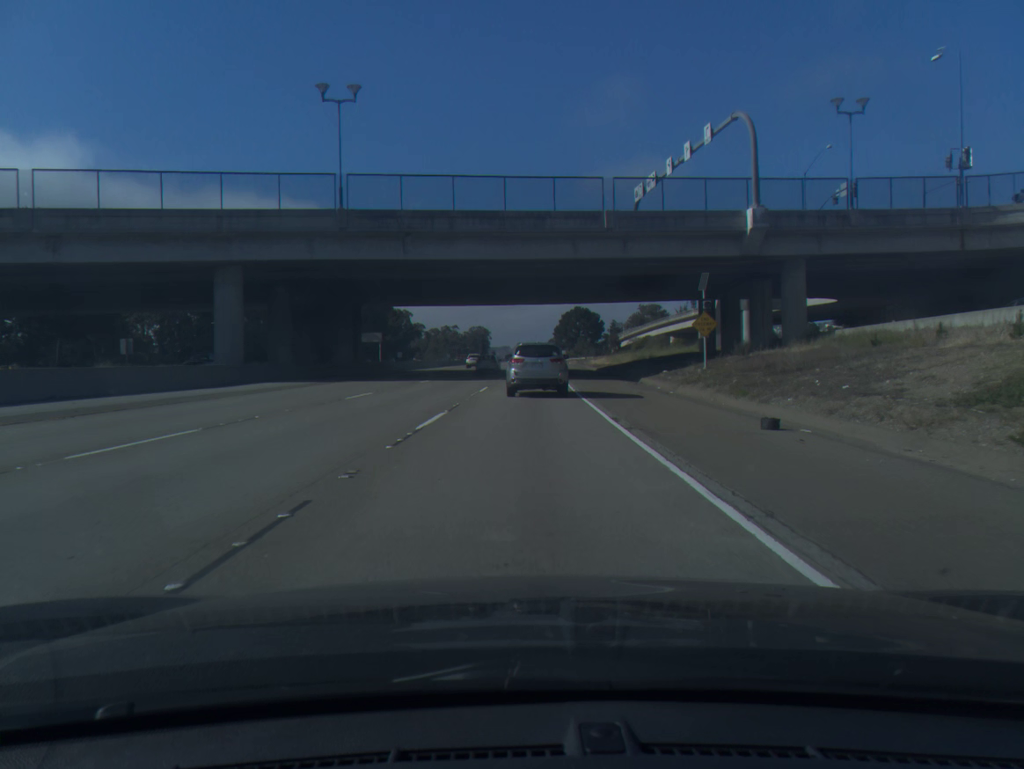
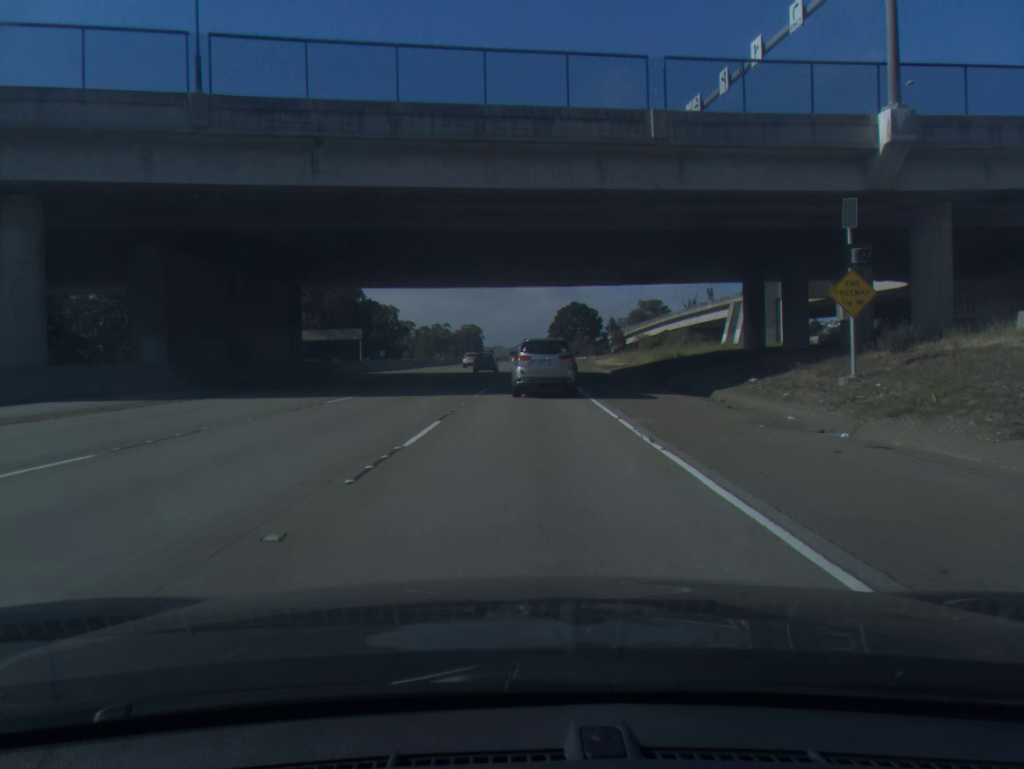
(+0.1, +17.6) m; 0°
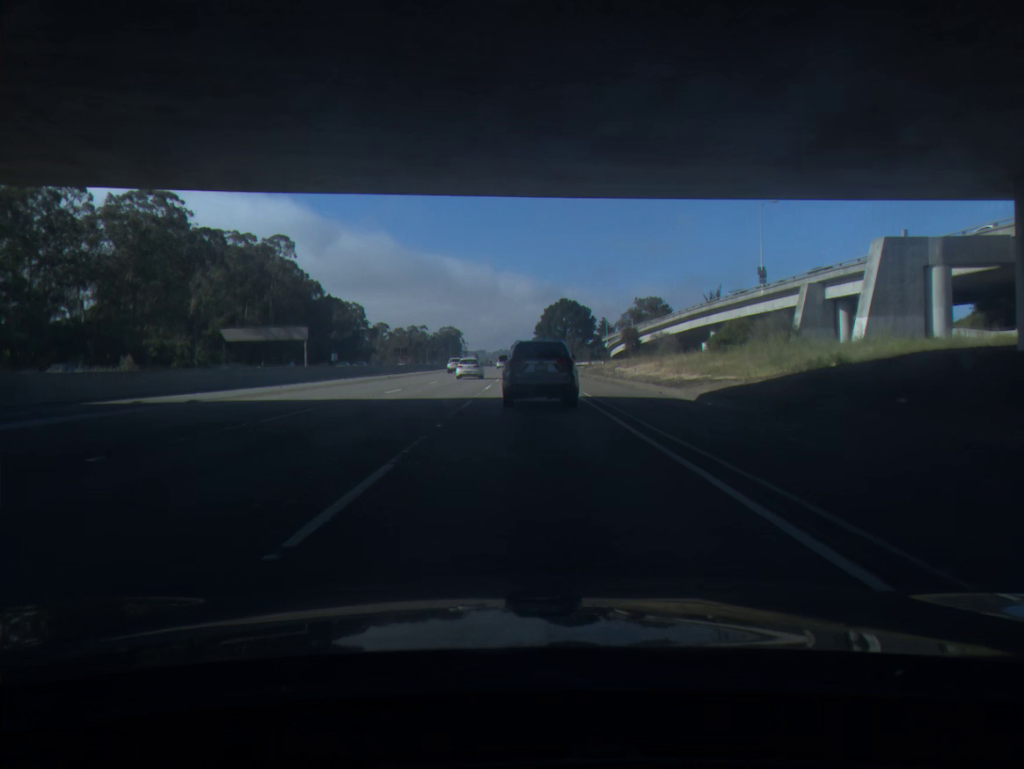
(+0.4, +34.8) m; +1°
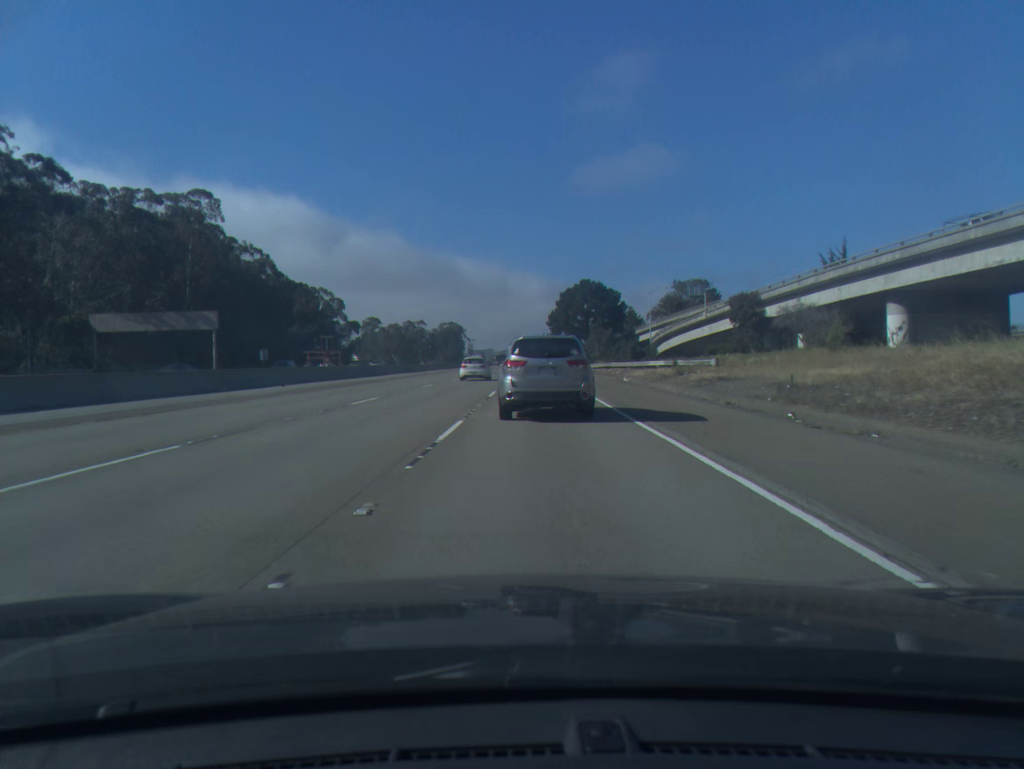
(0.0, +51.6) m; 0°
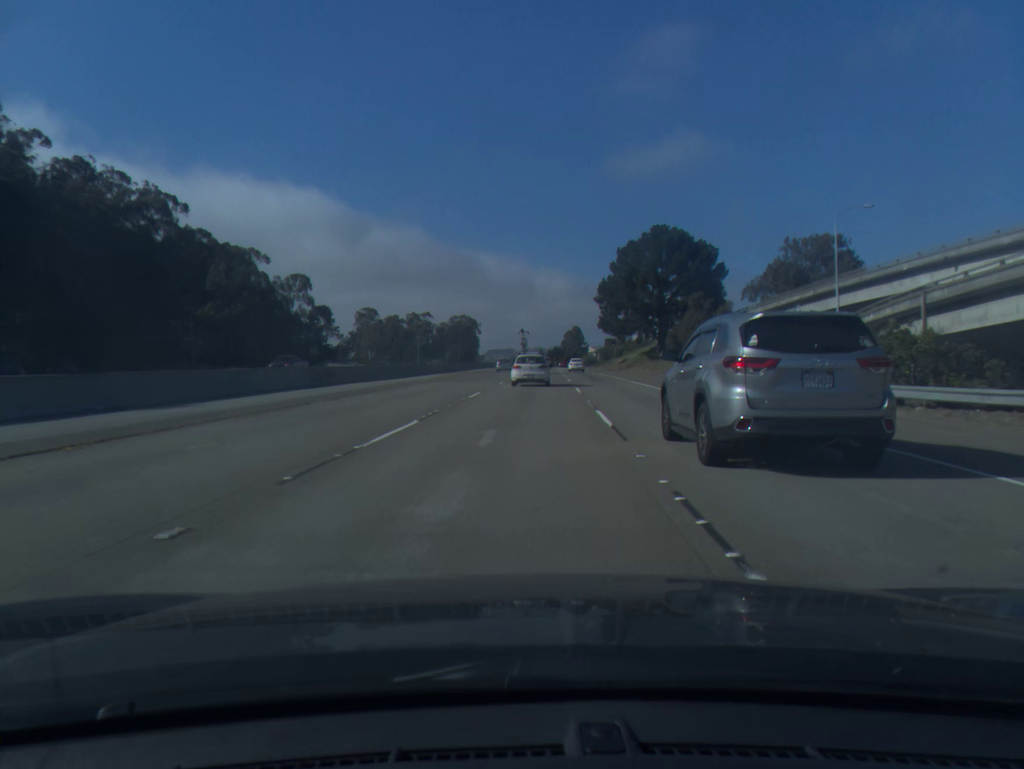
(-1.4, +69.6) m; -1°
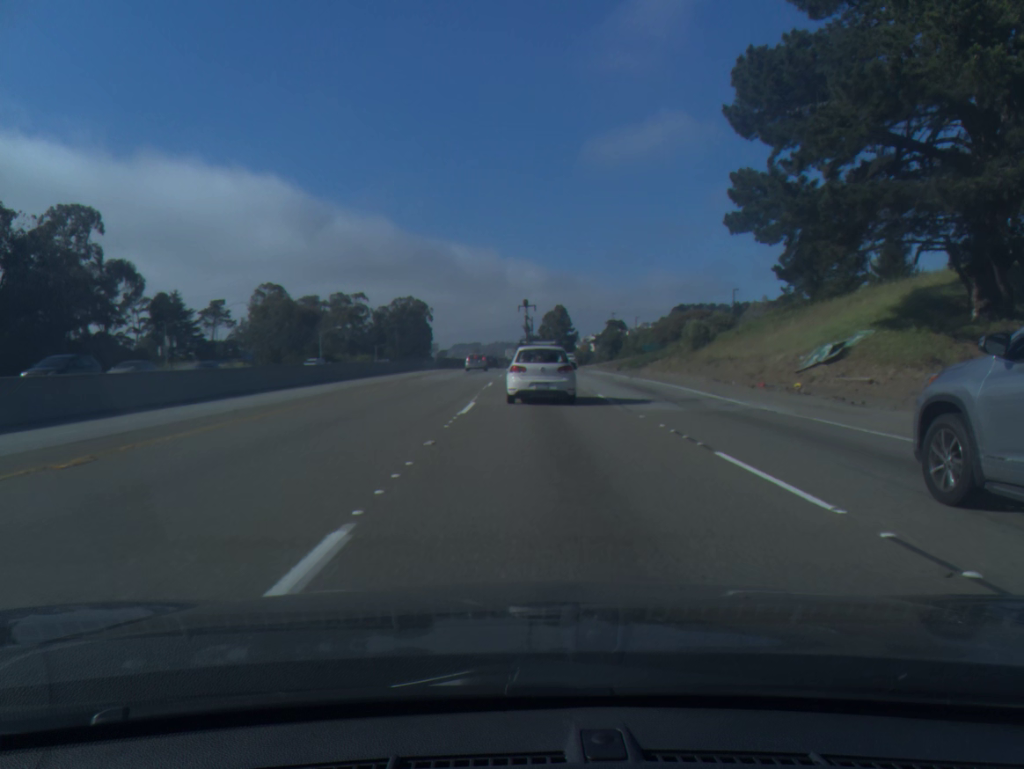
(+1.9, +82.4) m; +2°
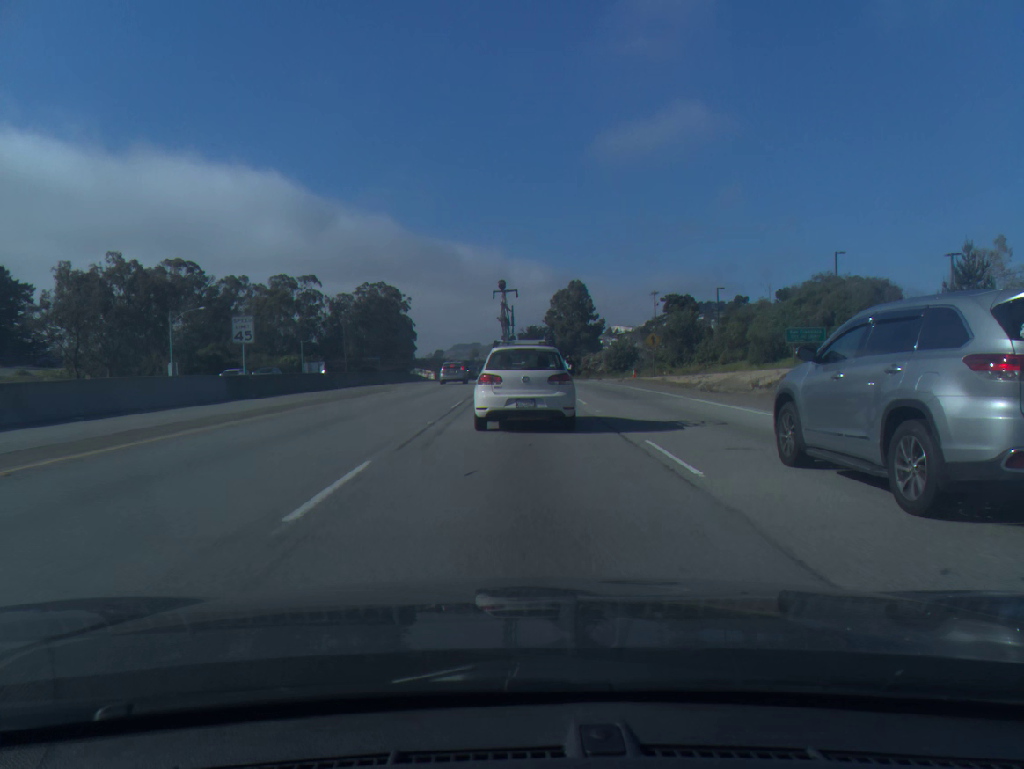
(+0.5, +70.6) m; 0°
